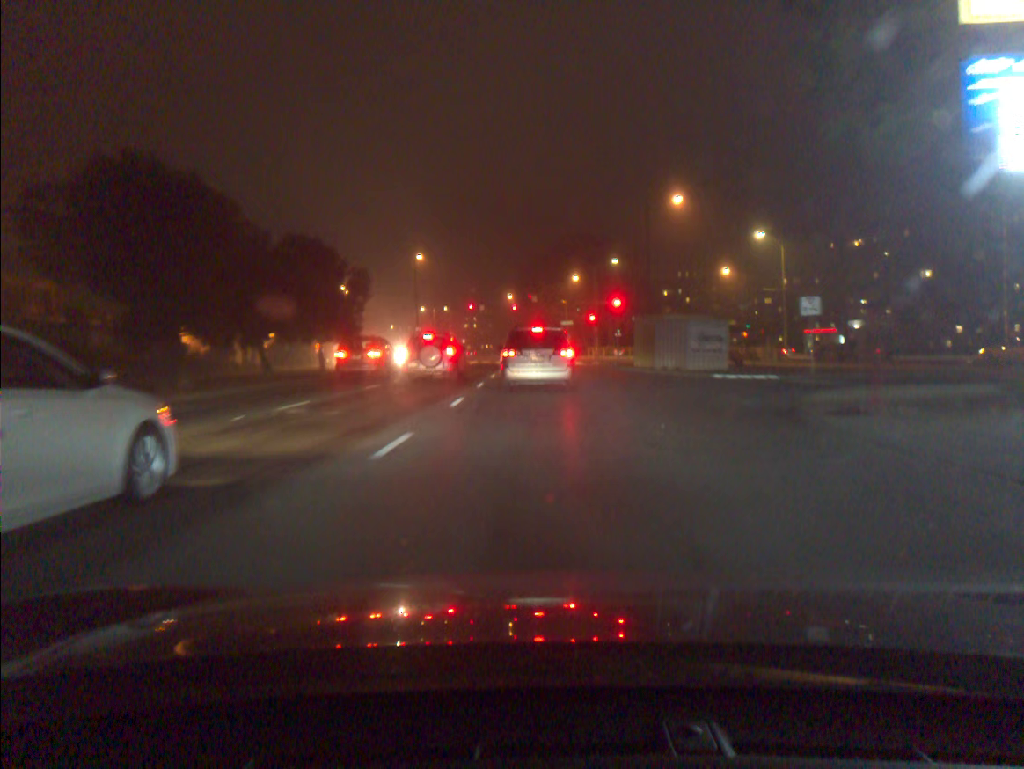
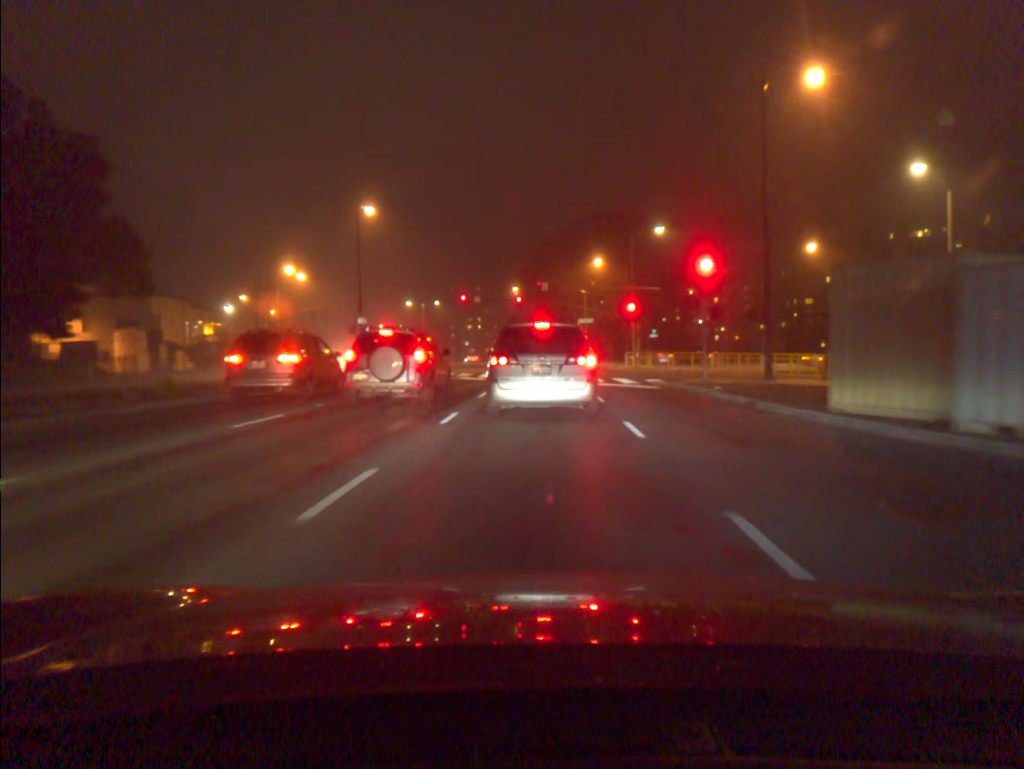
(-0.1, +26.0) m; -1°
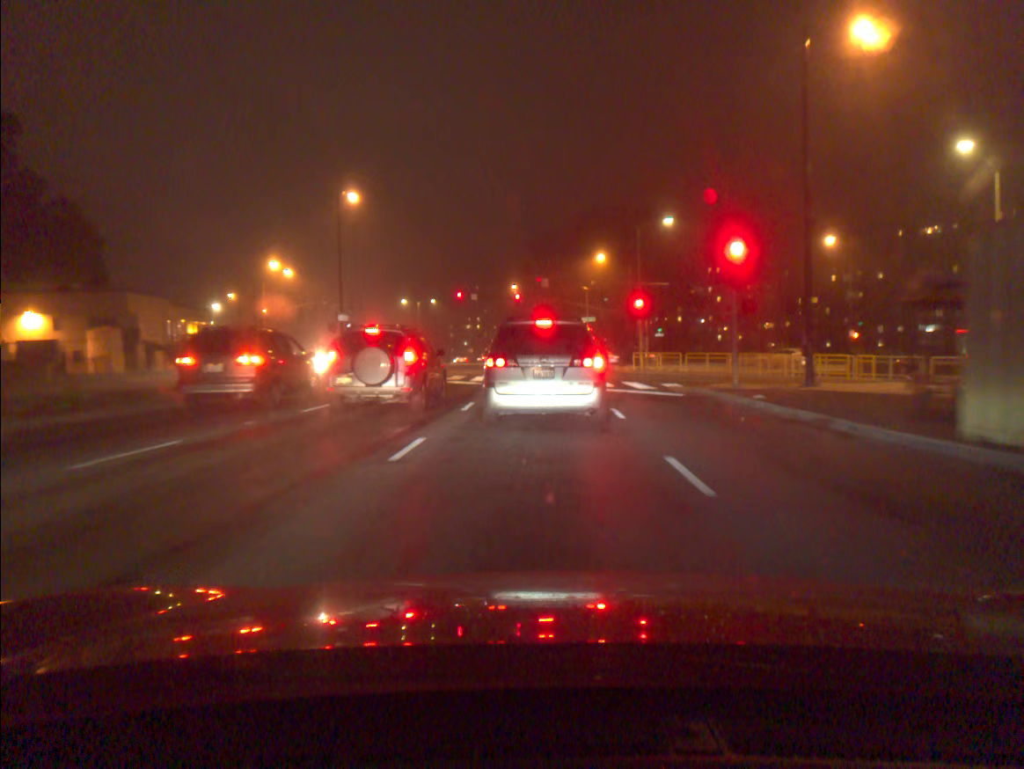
(0.0, +4.4) m; 0°
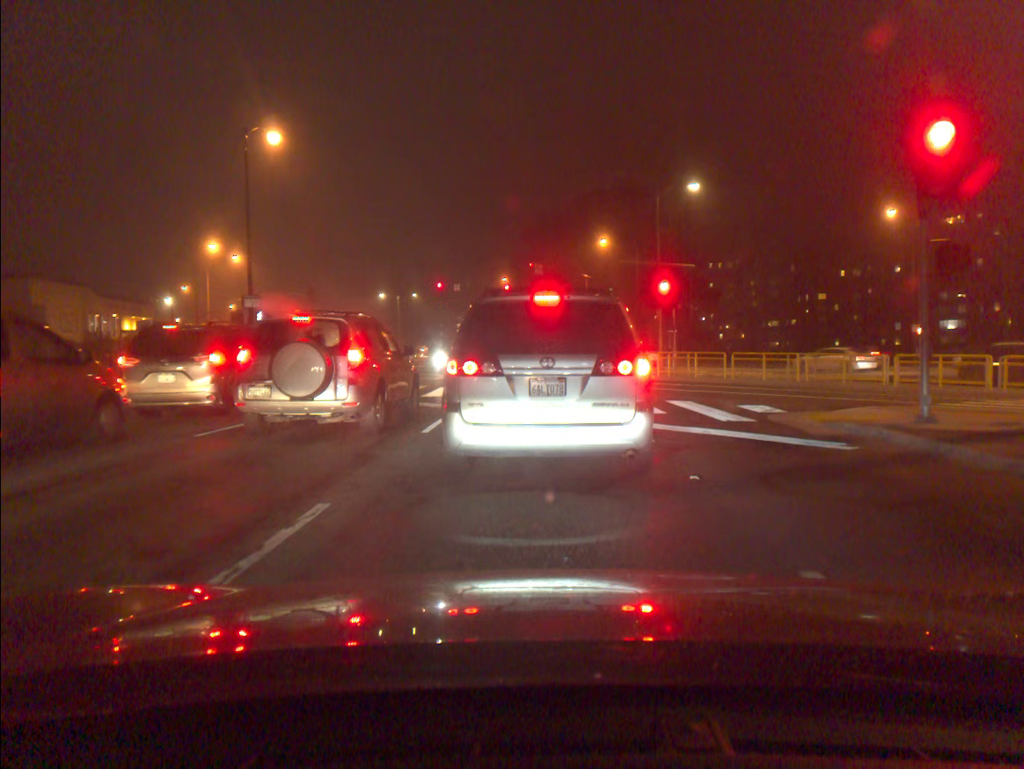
(0.0, +12.4) m; +1°
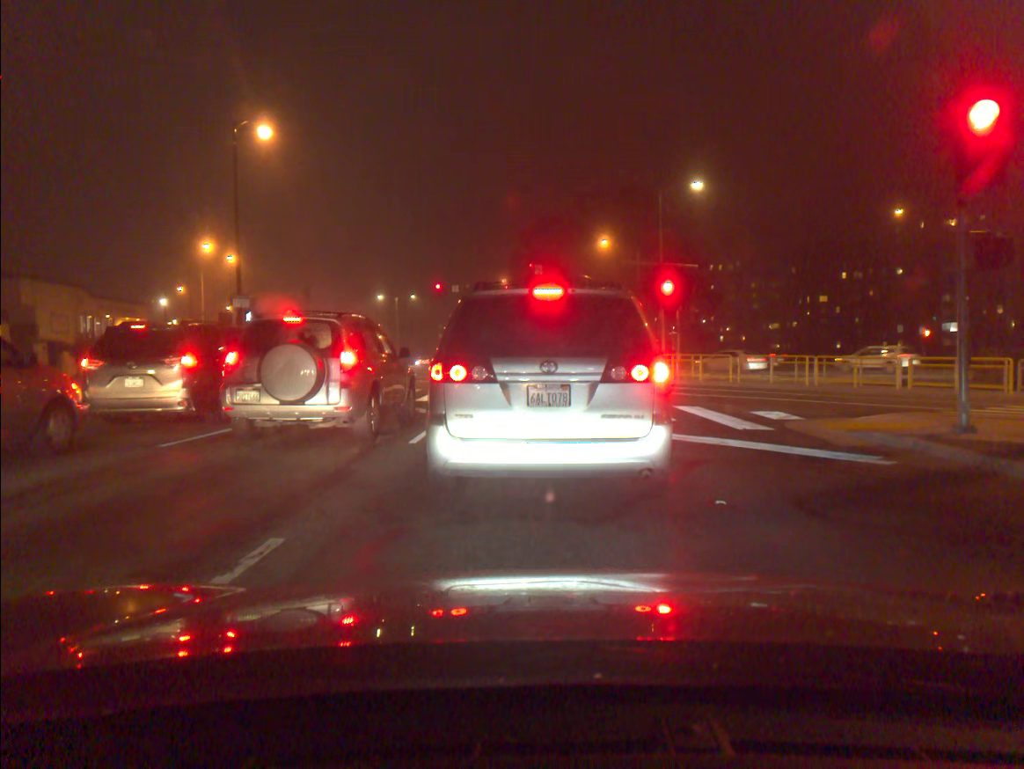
(0.0, +1.1) m; -1°
